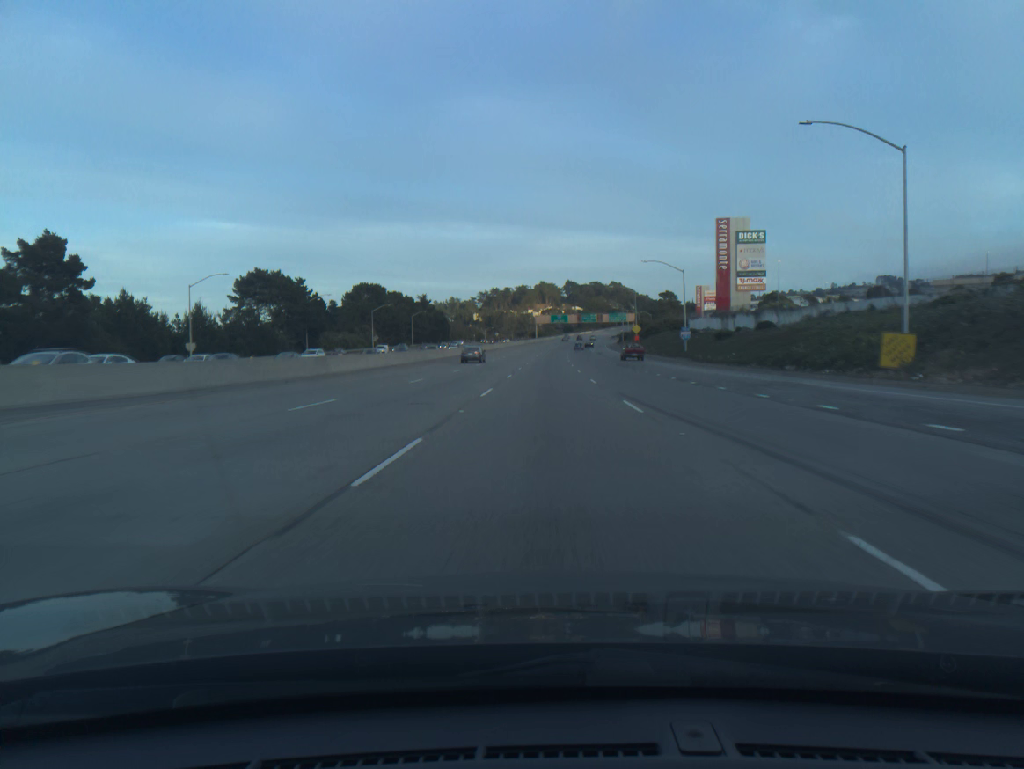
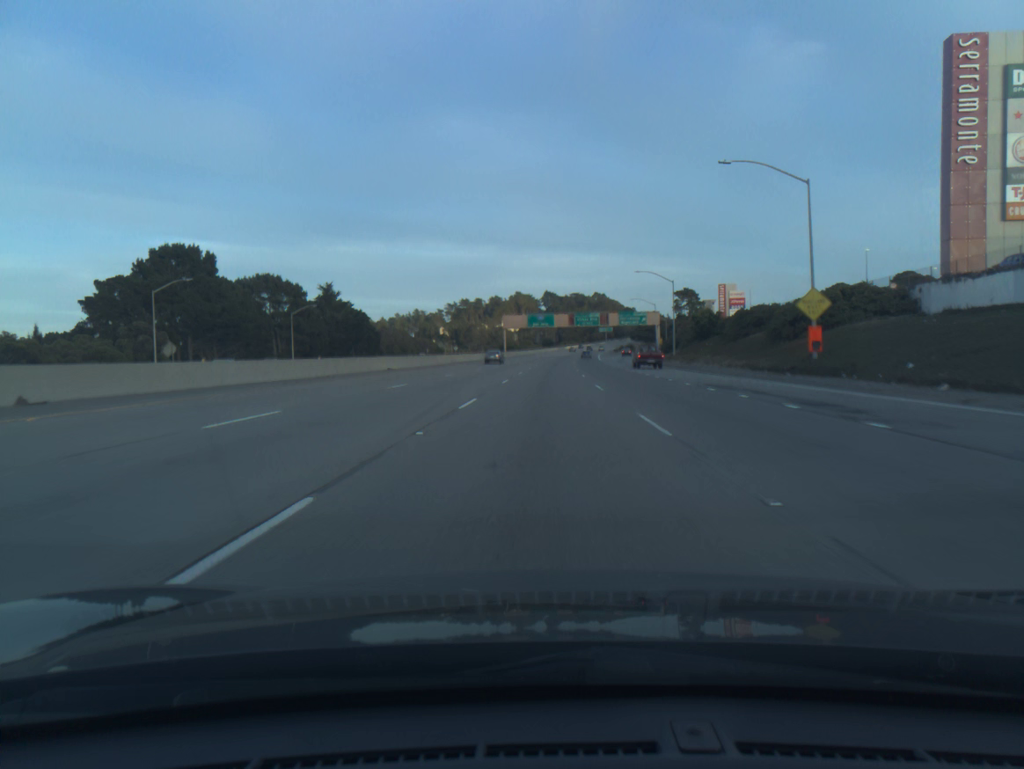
(+1.1, +92.0) m; +2°
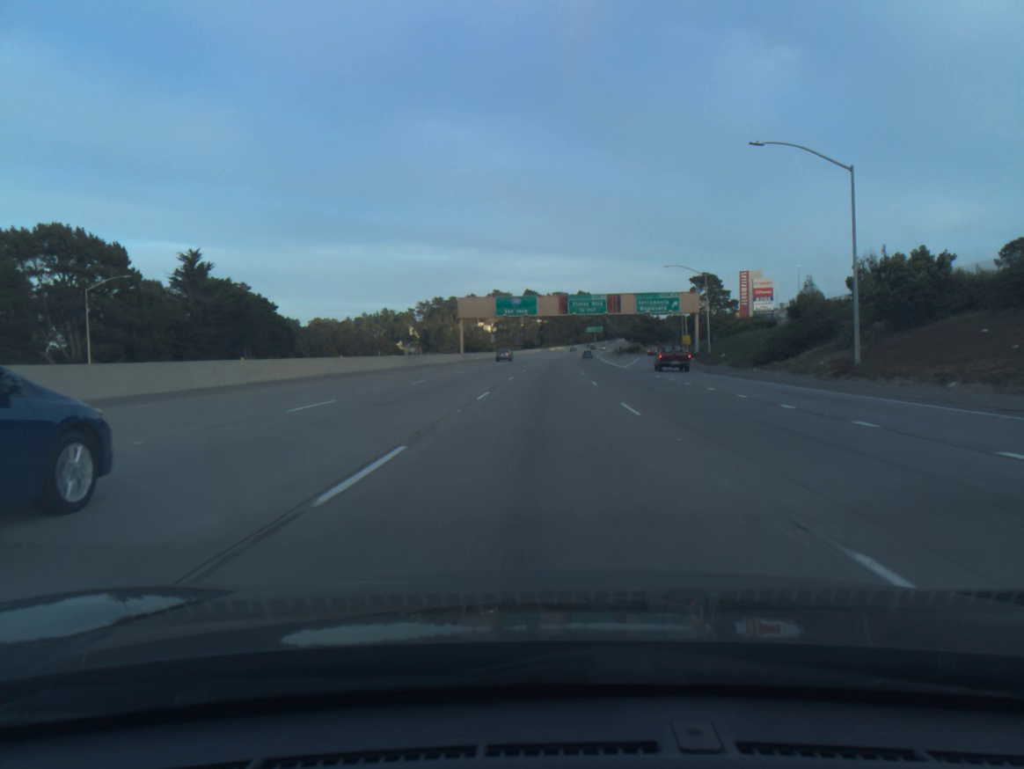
(+0.7, +54.6) m; +1°
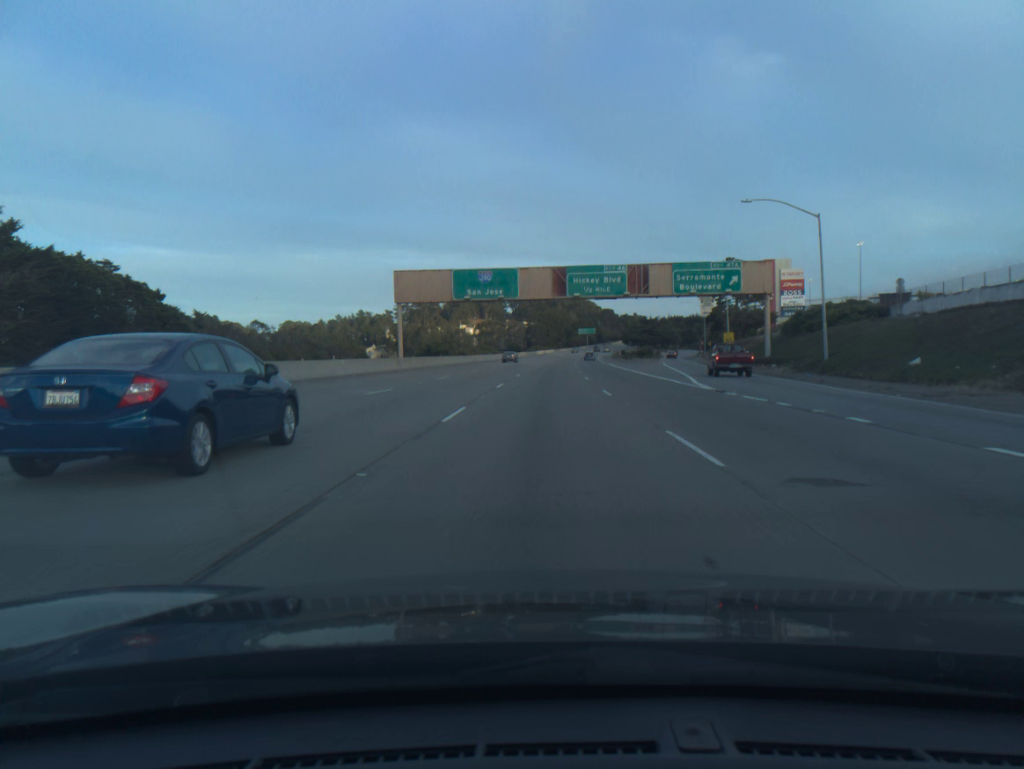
(+0.3, +36.4) m; +1°
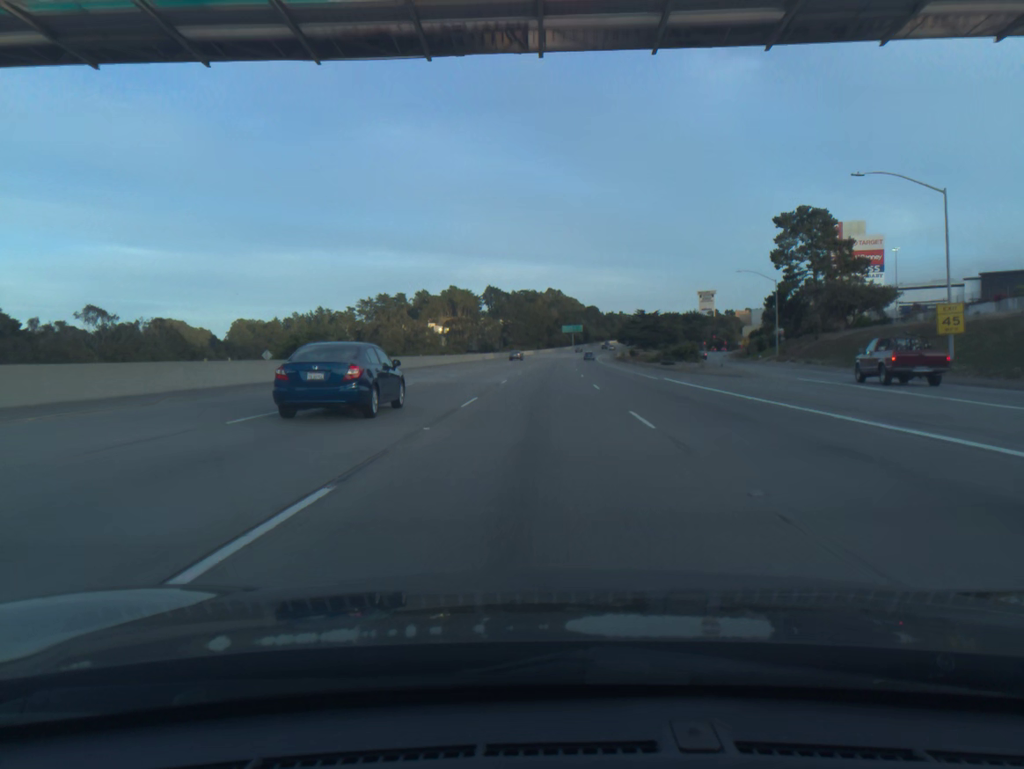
(+0.7, +54.4) m; +1°
